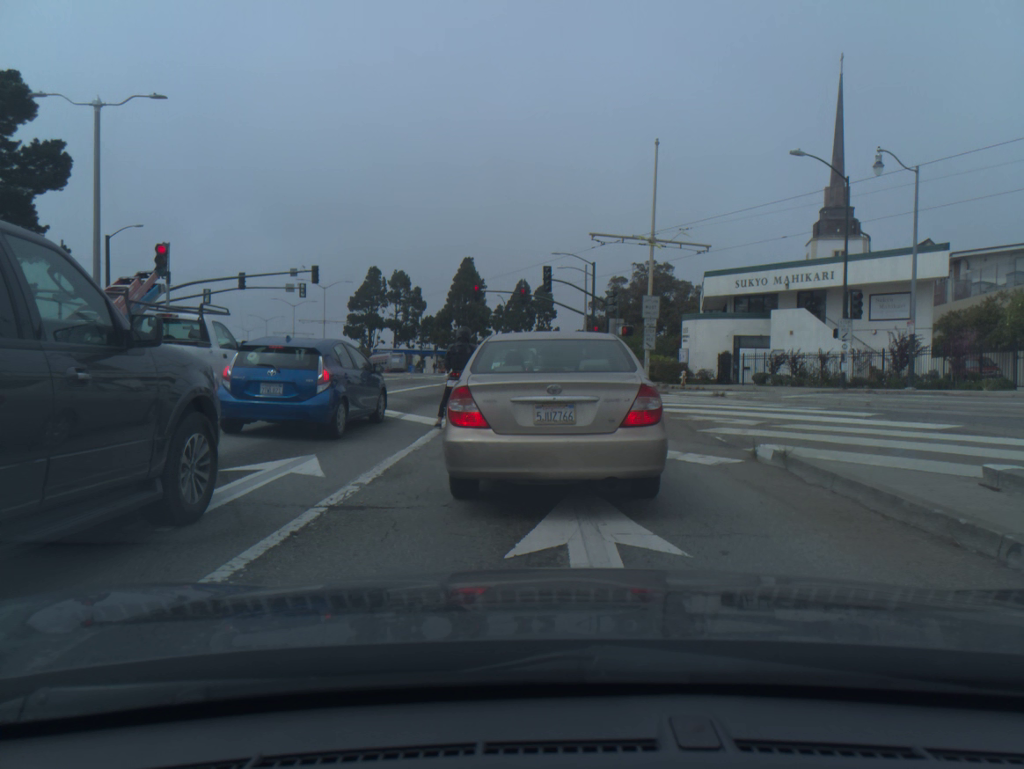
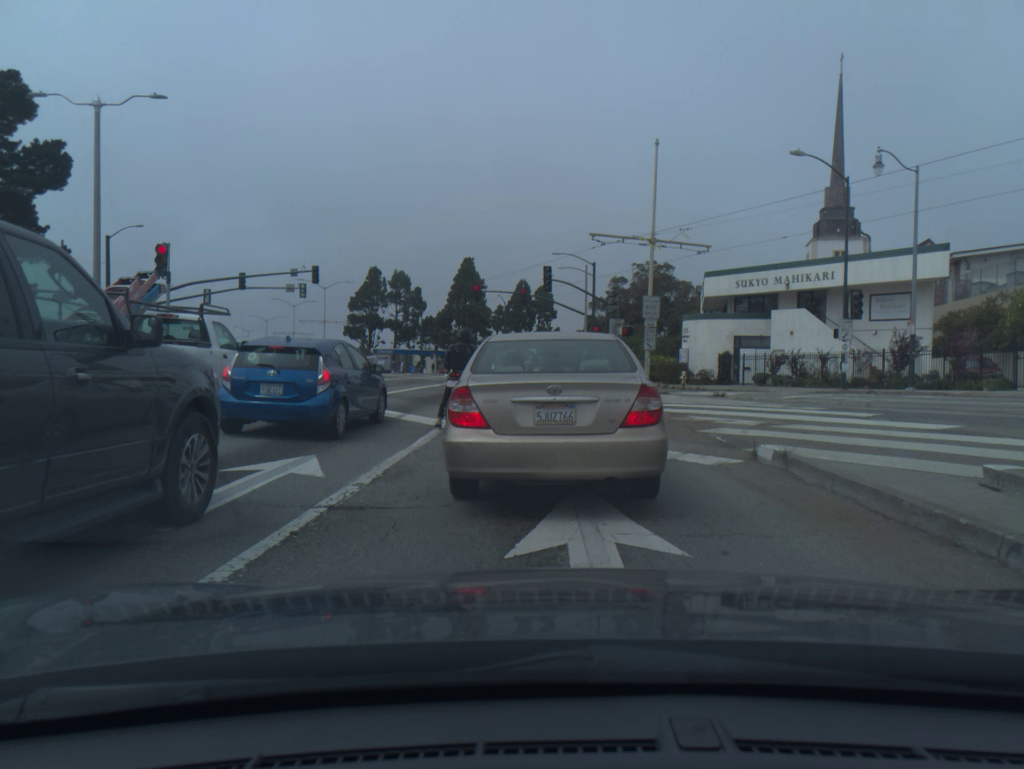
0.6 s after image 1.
(0.0, 0.0) m; 0°
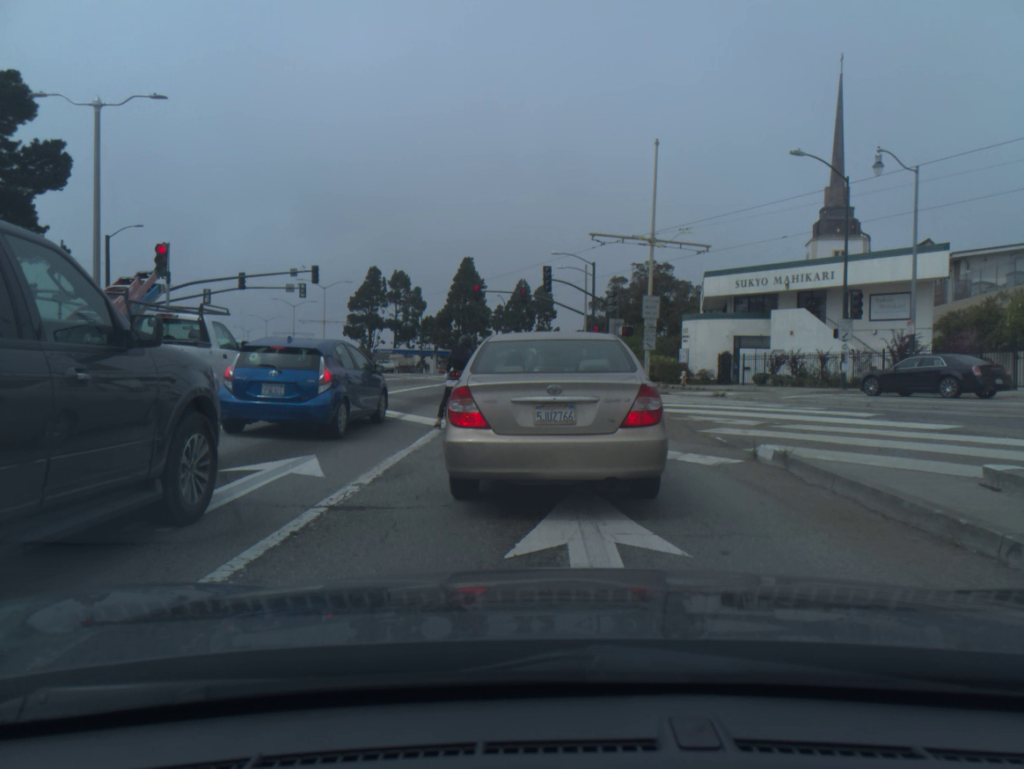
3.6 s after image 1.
(0.0, 0.0) m; 0°
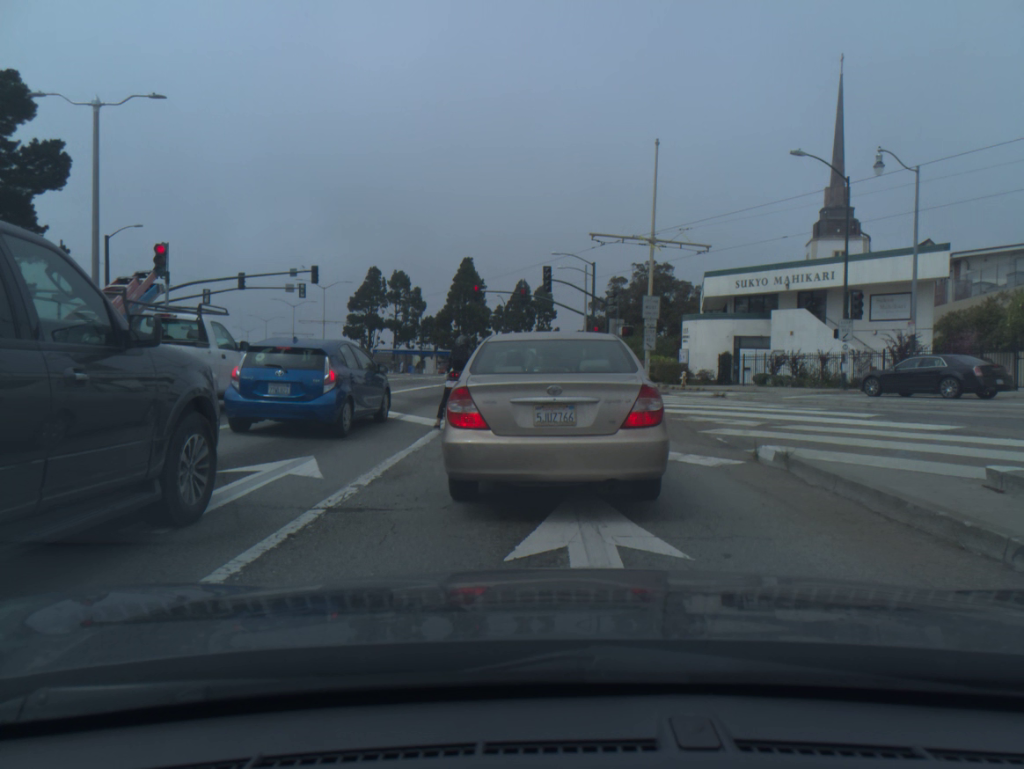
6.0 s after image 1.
(0.0, 0.0) m; 0°
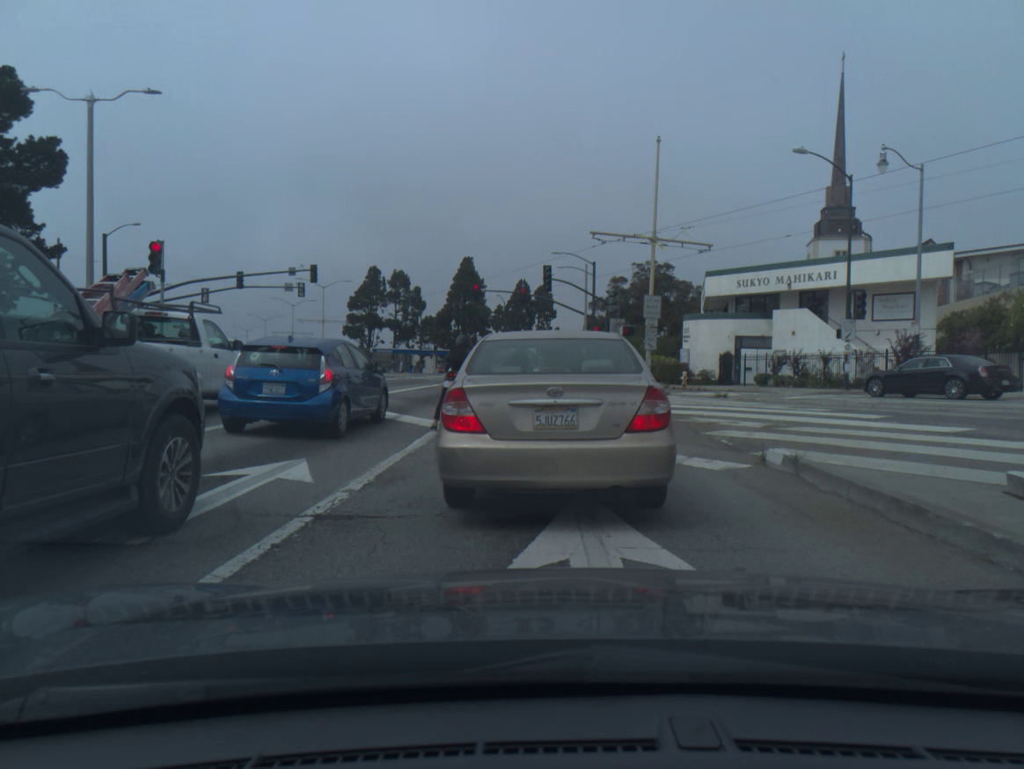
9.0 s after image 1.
(0.0, +0.1) m; 0°
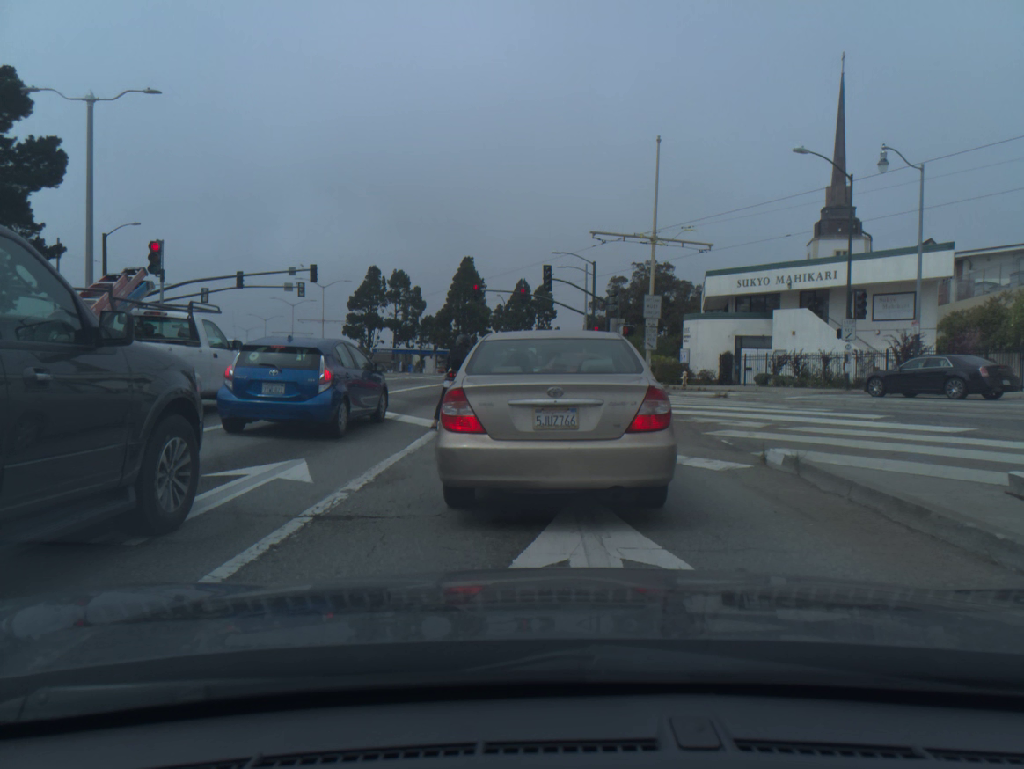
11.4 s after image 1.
(0.0, 0.0) m; 0°
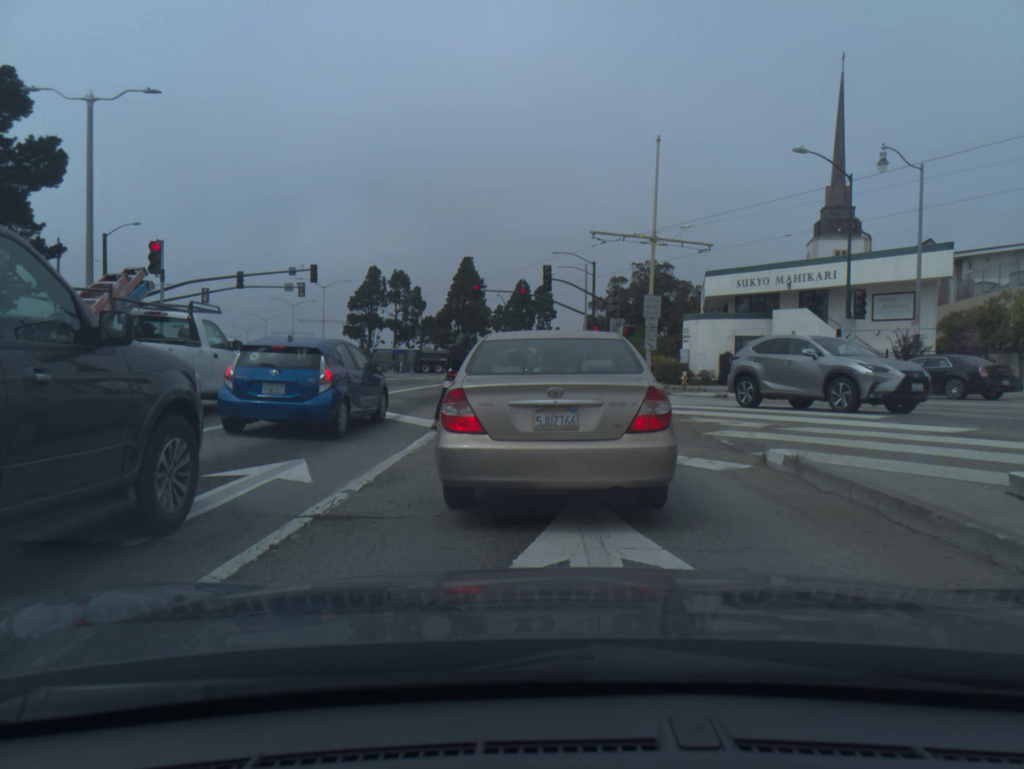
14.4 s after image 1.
(0.0, 0.0) m; 0°
